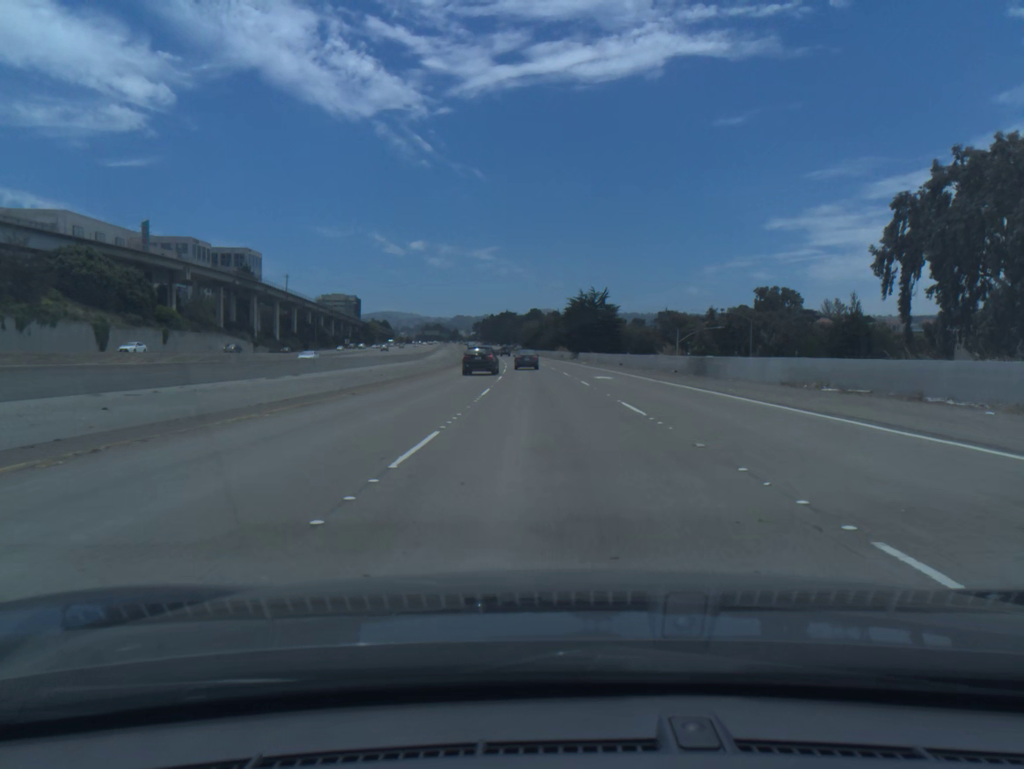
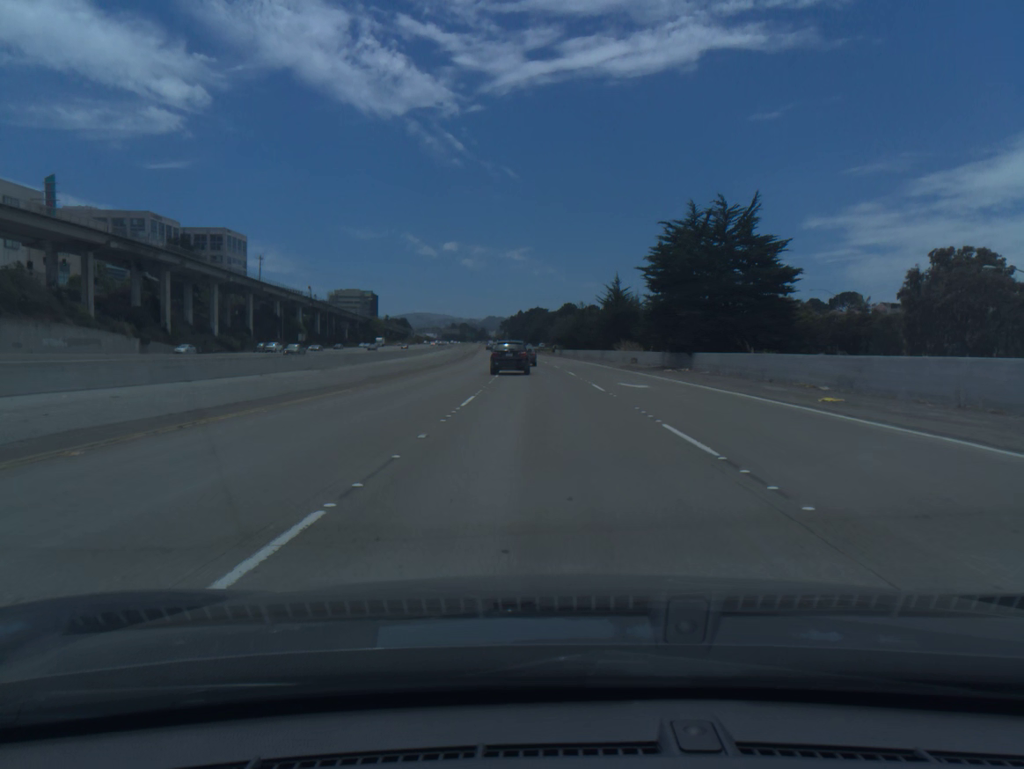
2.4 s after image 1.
(-1.3, +64.7) m; -2°
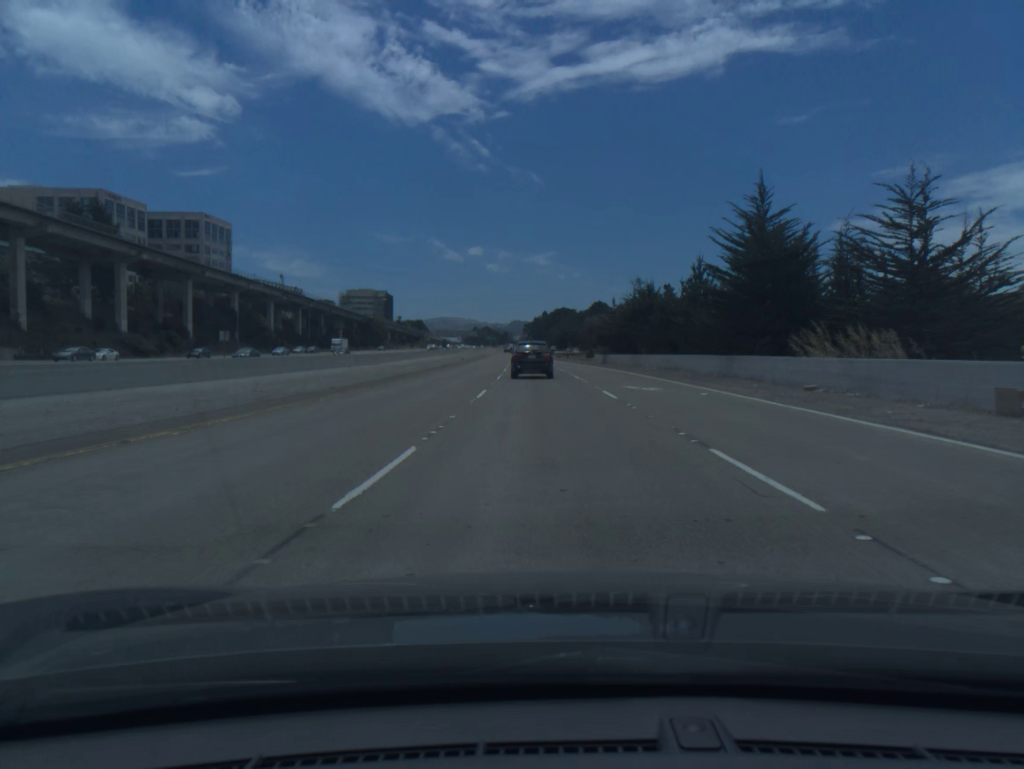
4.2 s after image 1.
(-0.8, +47.1) m; -2°
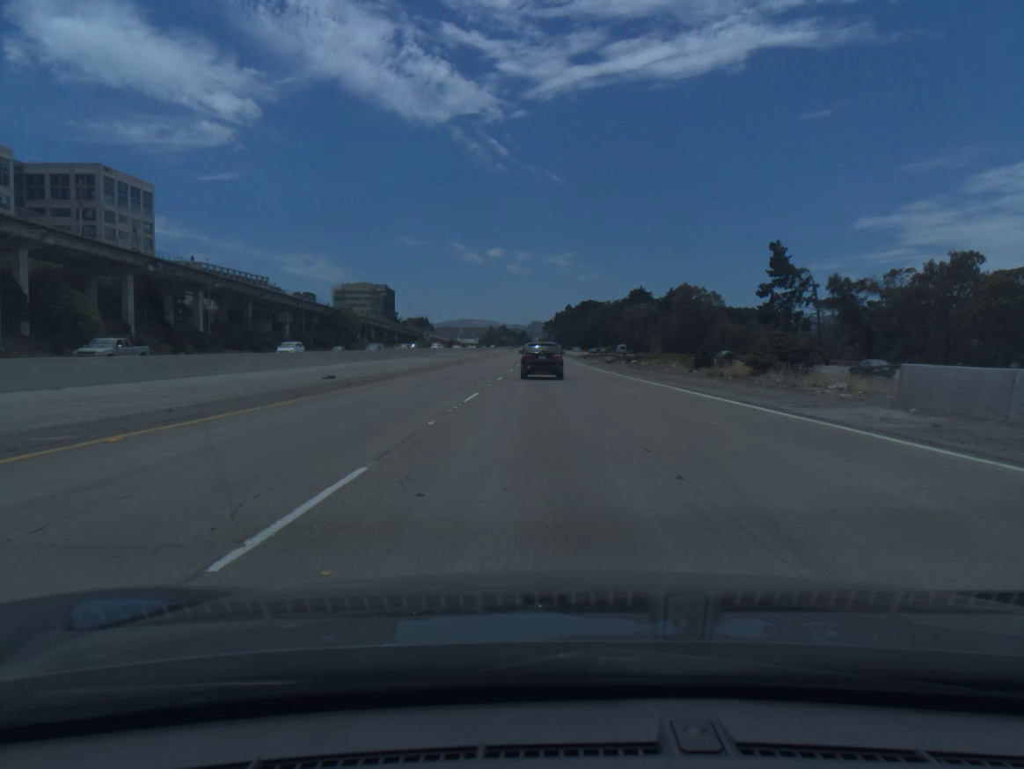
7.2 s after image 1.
(-1.3, +74.4) m; -2°
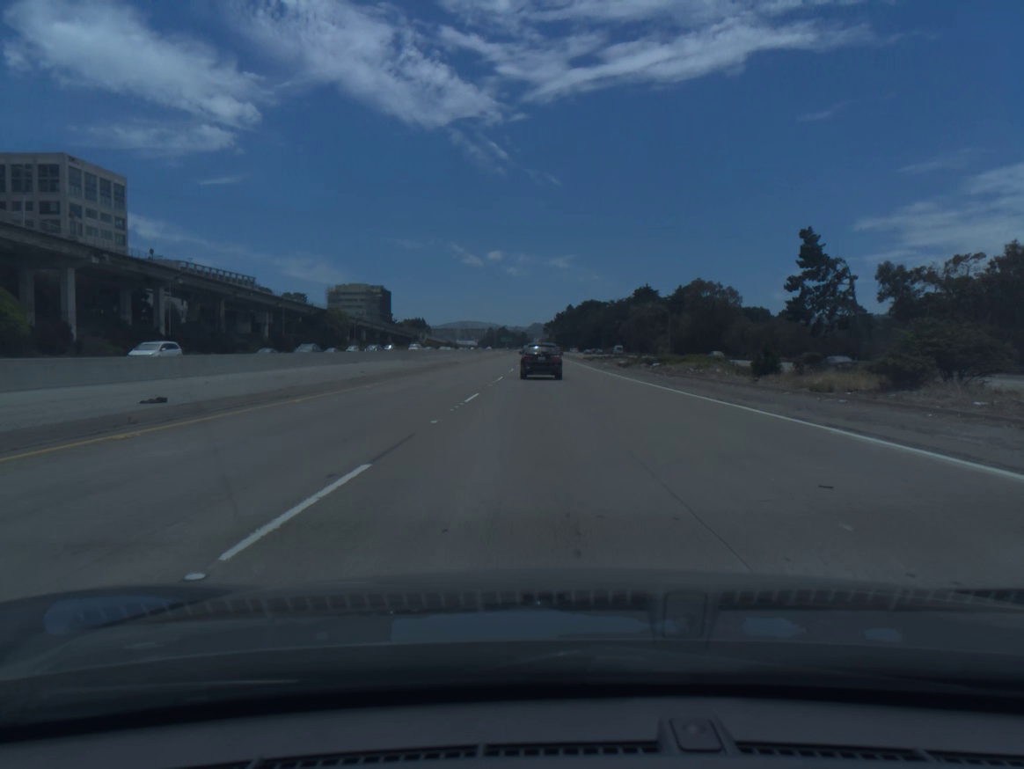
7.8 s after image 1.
(0.0, +14.5) m; 0°
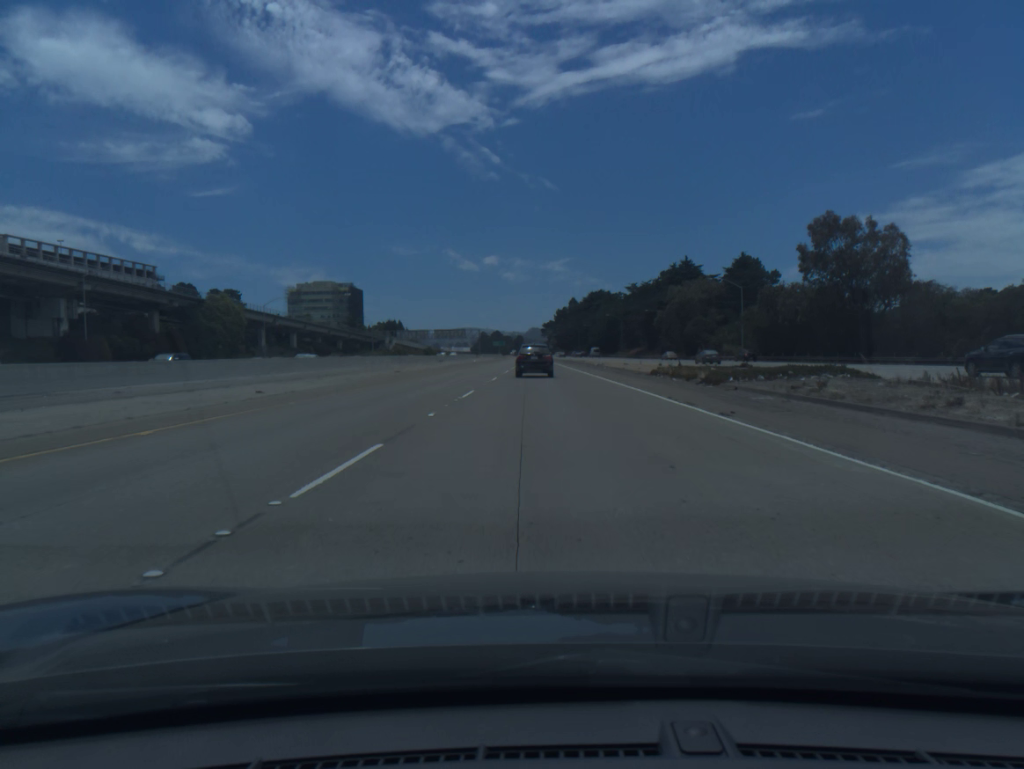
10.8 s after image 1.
(+0.2, +71.5) m; 0°
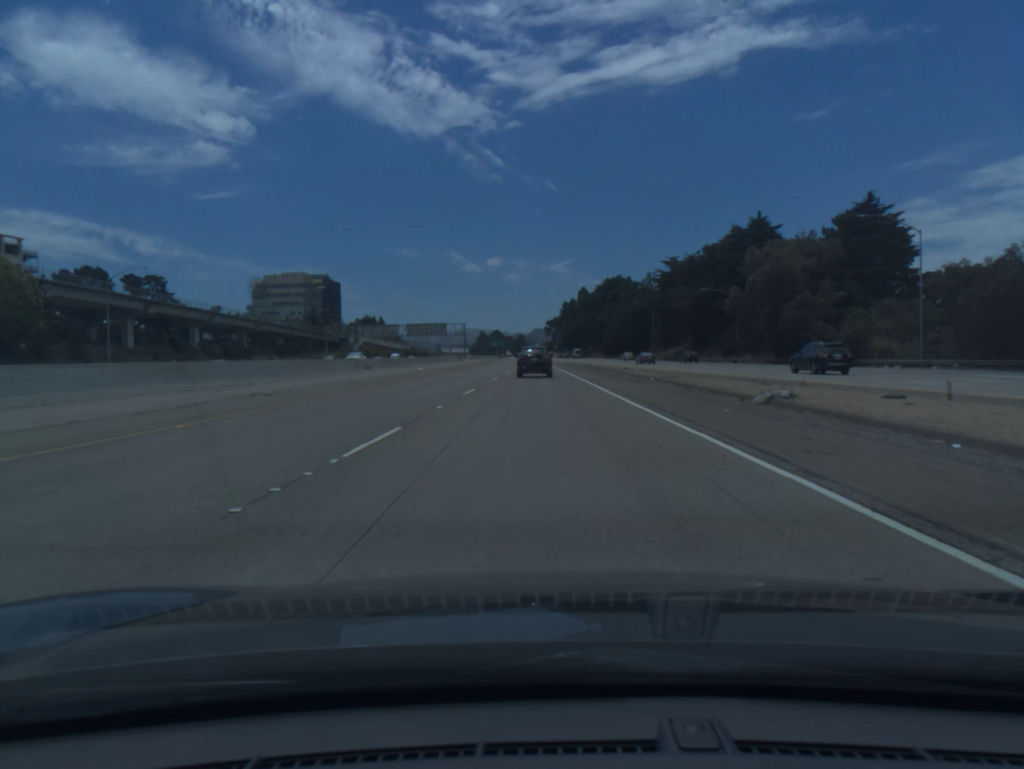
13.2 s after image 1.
(-0.1, +56.2) m; 0°
